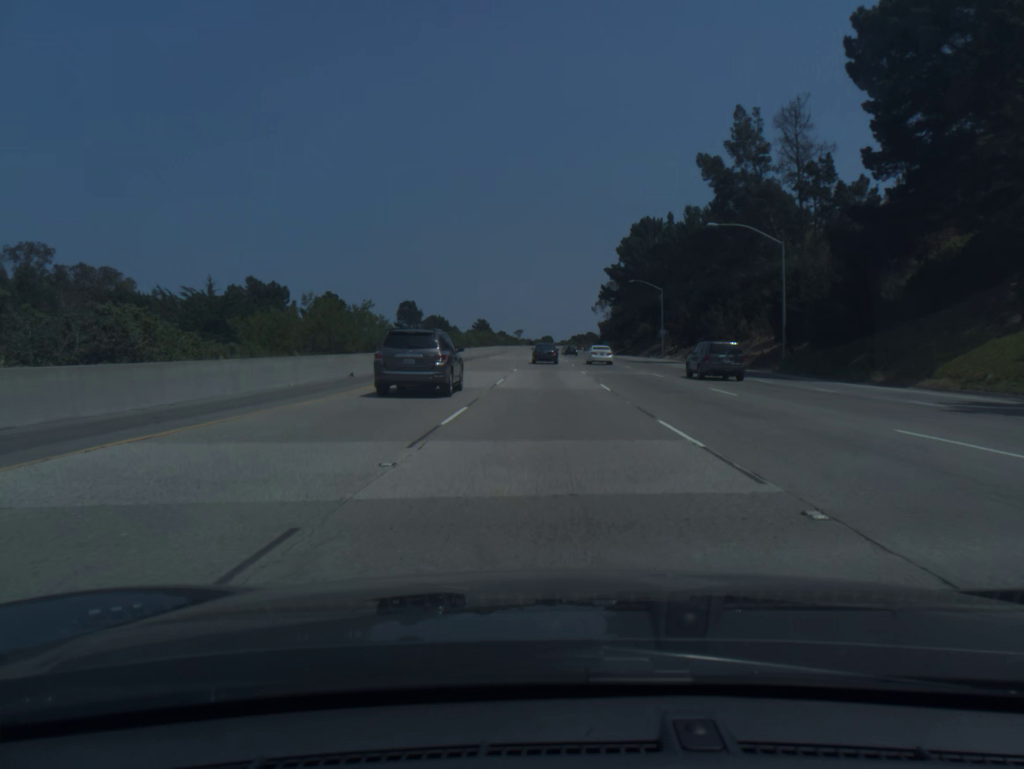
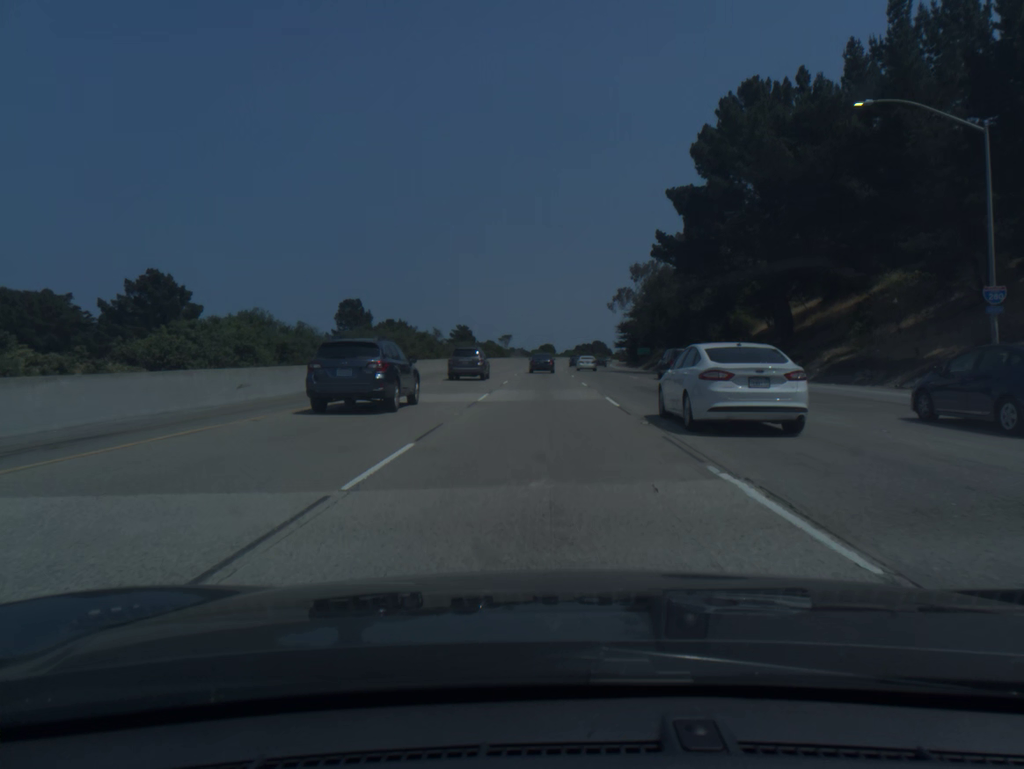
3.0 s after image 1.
(+0.2, +79.0) m; 0°
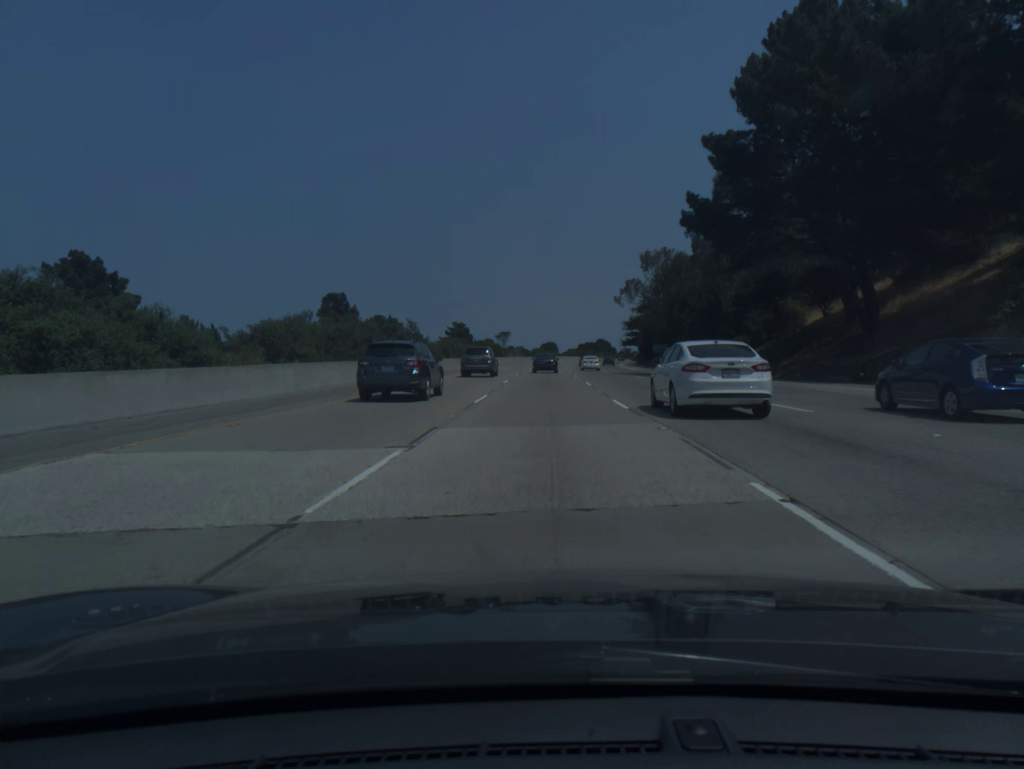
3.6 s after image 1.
(0.0, +15.8) m; 0°
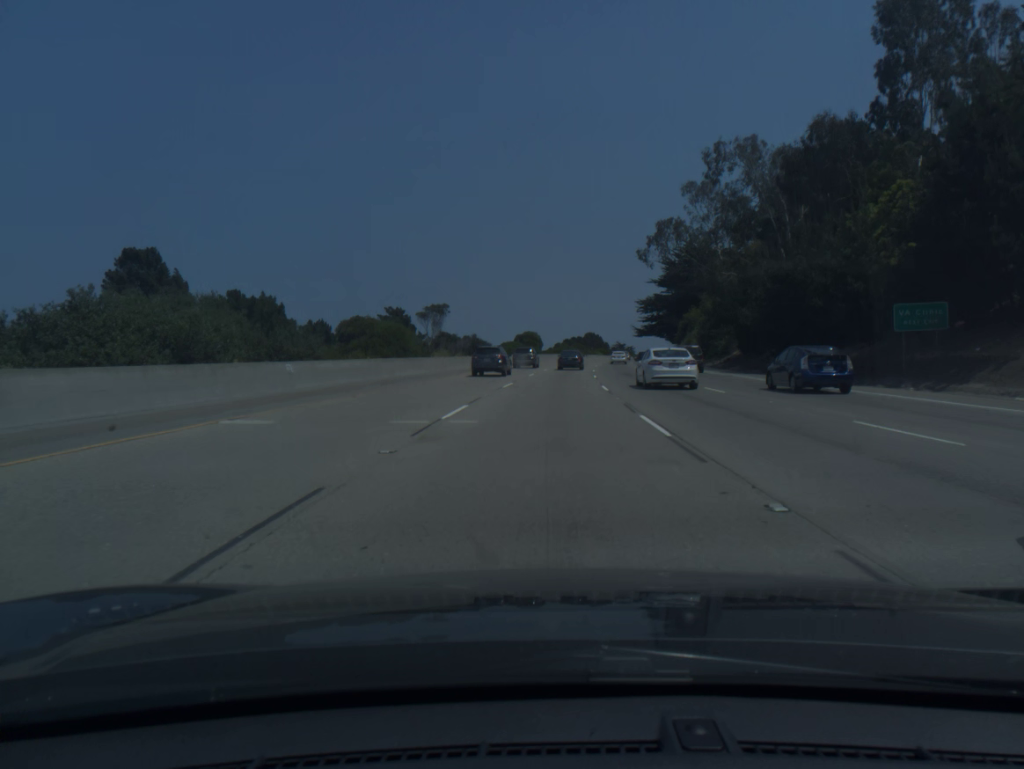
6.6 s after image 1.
(+0.4, +79.2) m; +1°
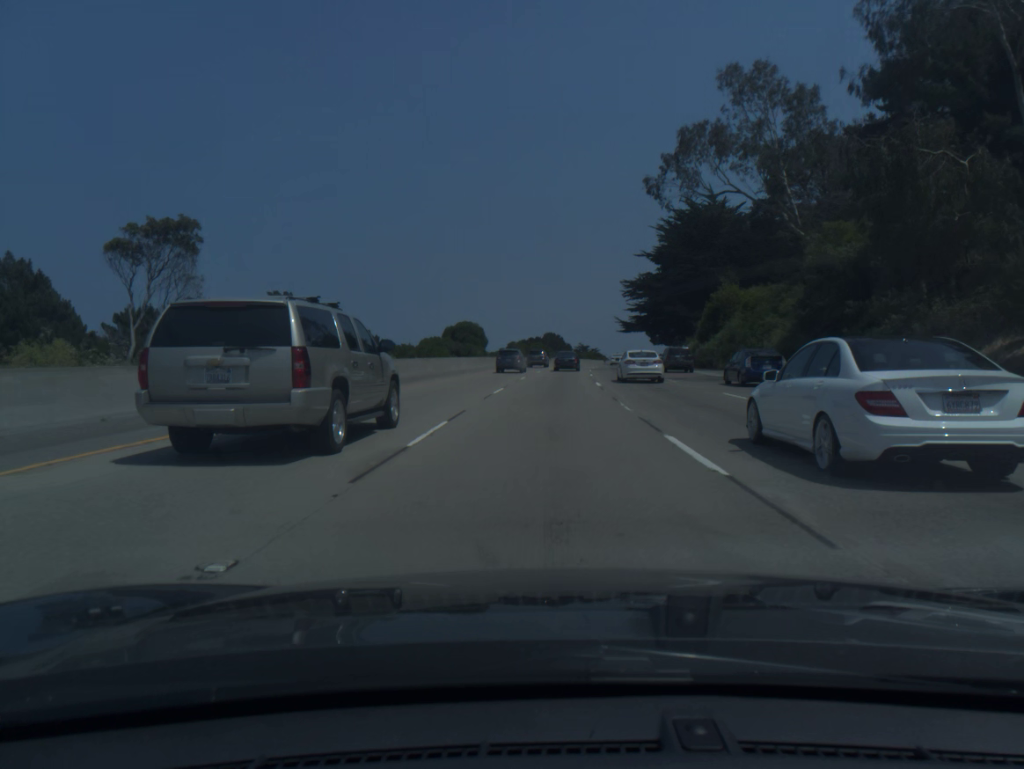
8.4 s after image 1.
(+1.1, +47.5) m; +3°
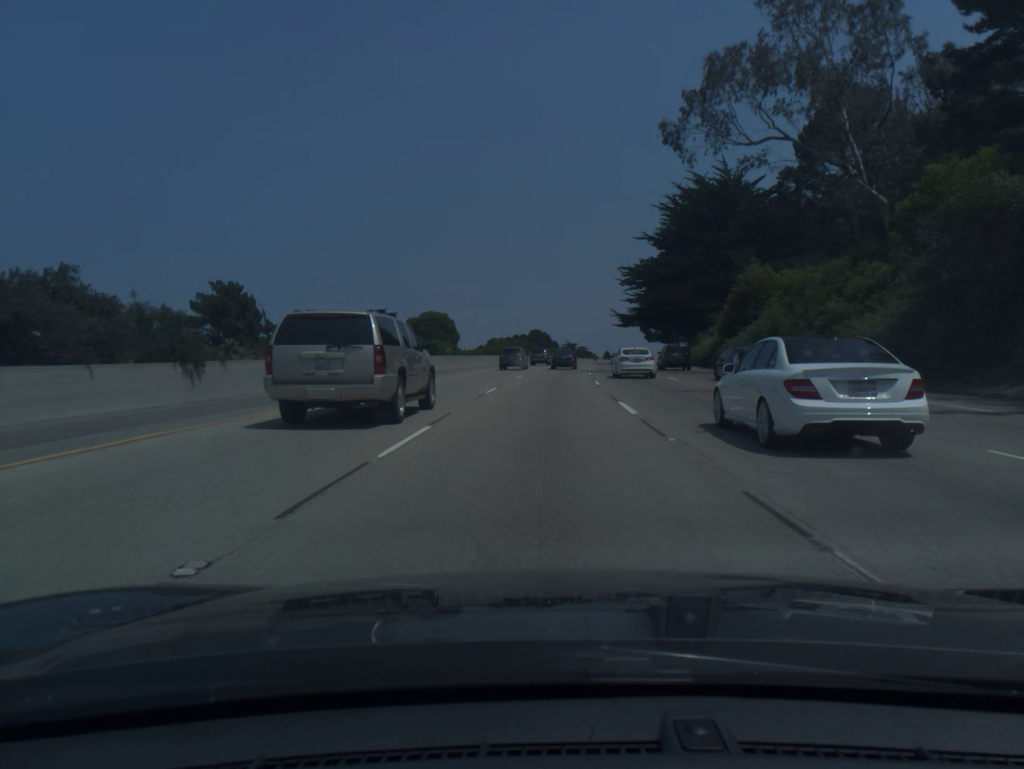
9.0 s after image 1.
(+0.1, +15.8) m; +1°
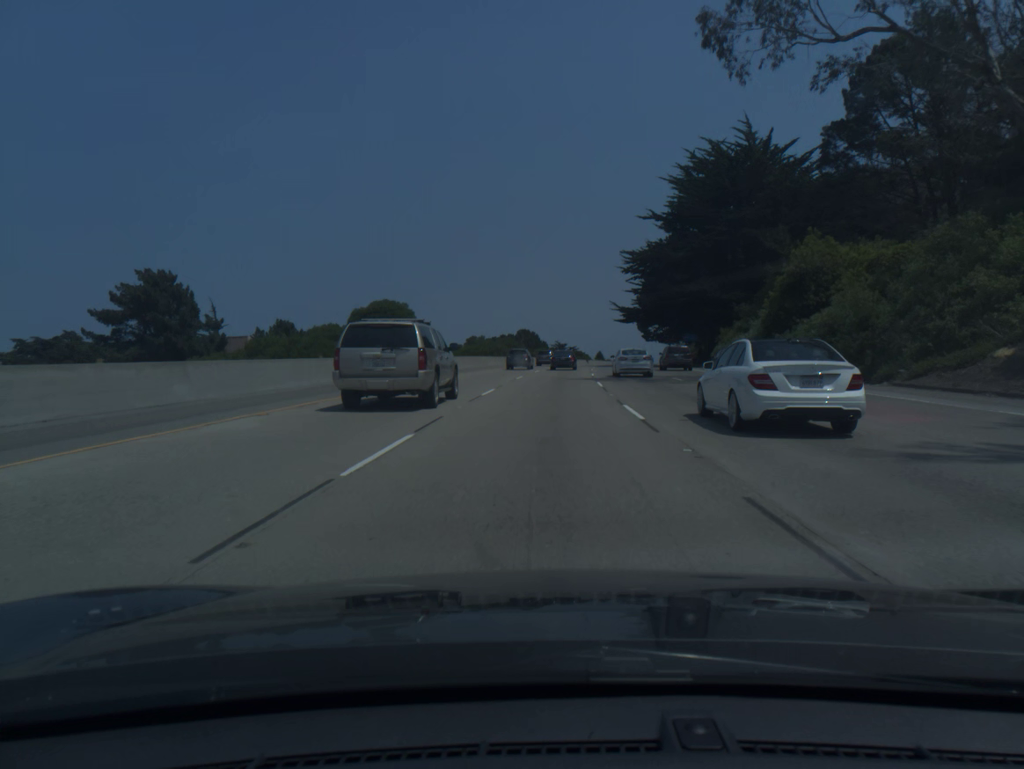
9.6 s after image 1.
(+0.1, +15.8) m; +1°
